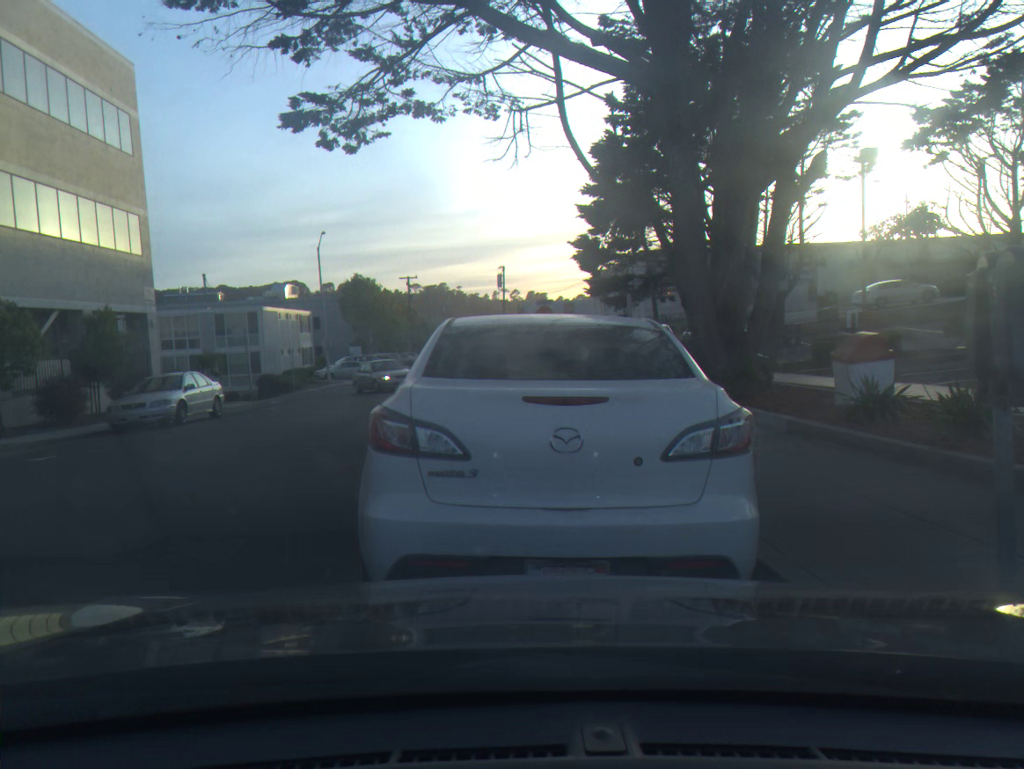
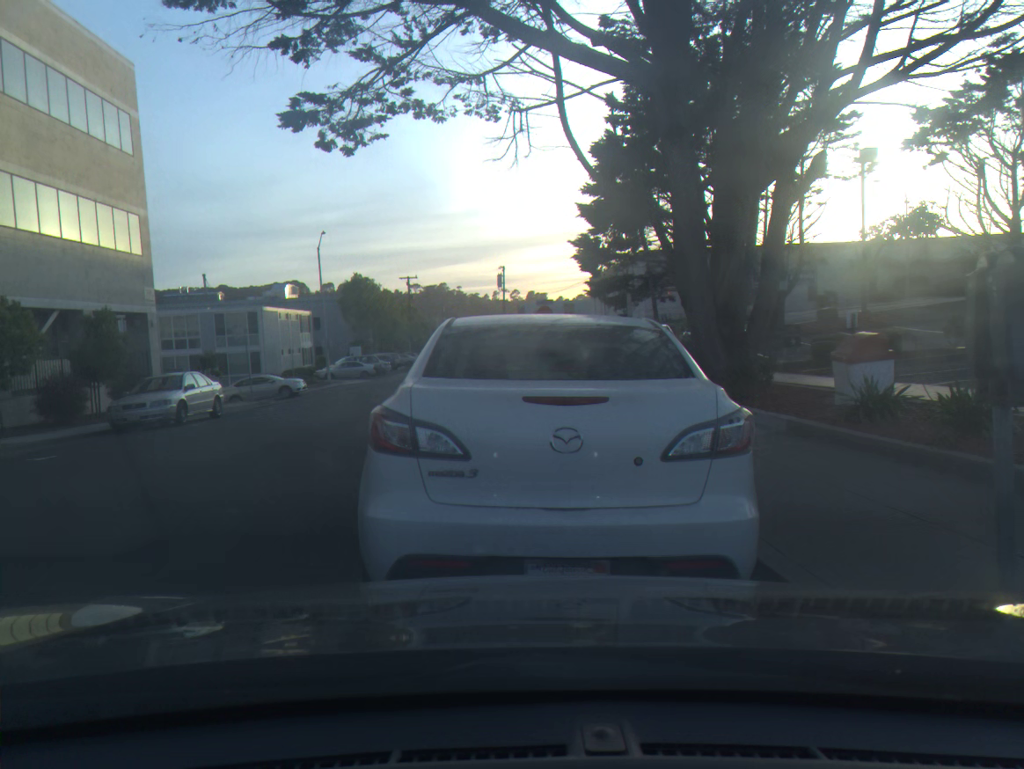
(0.0, 0.0) m; 0°
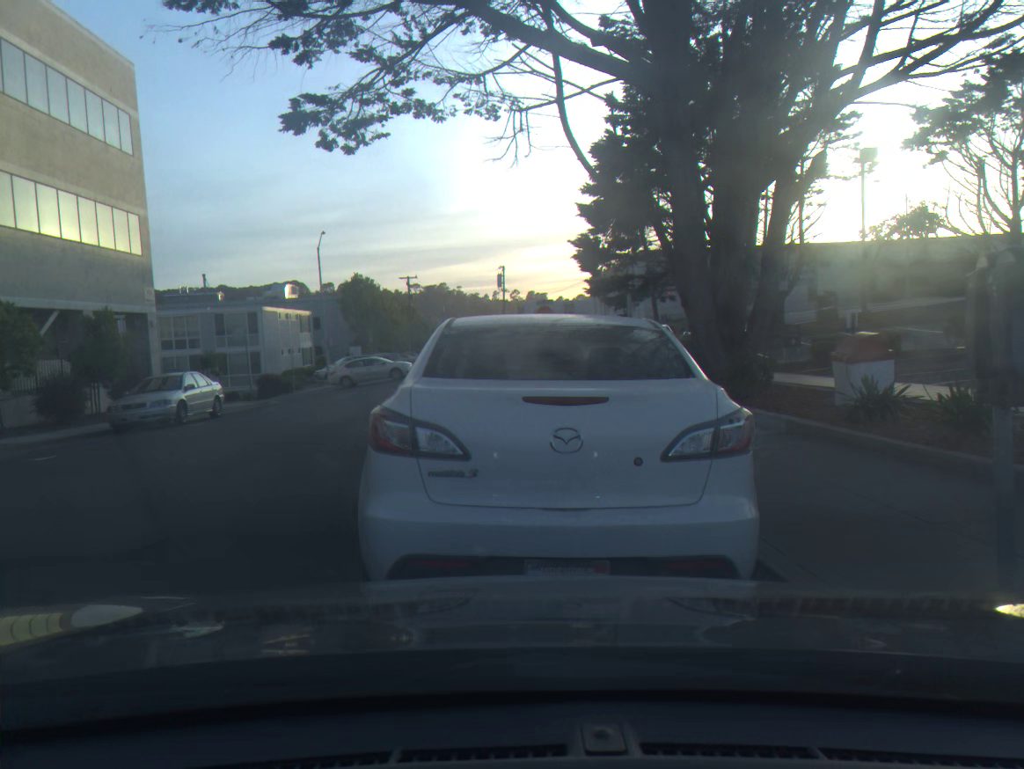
(0.0, 0.0) m; 0°
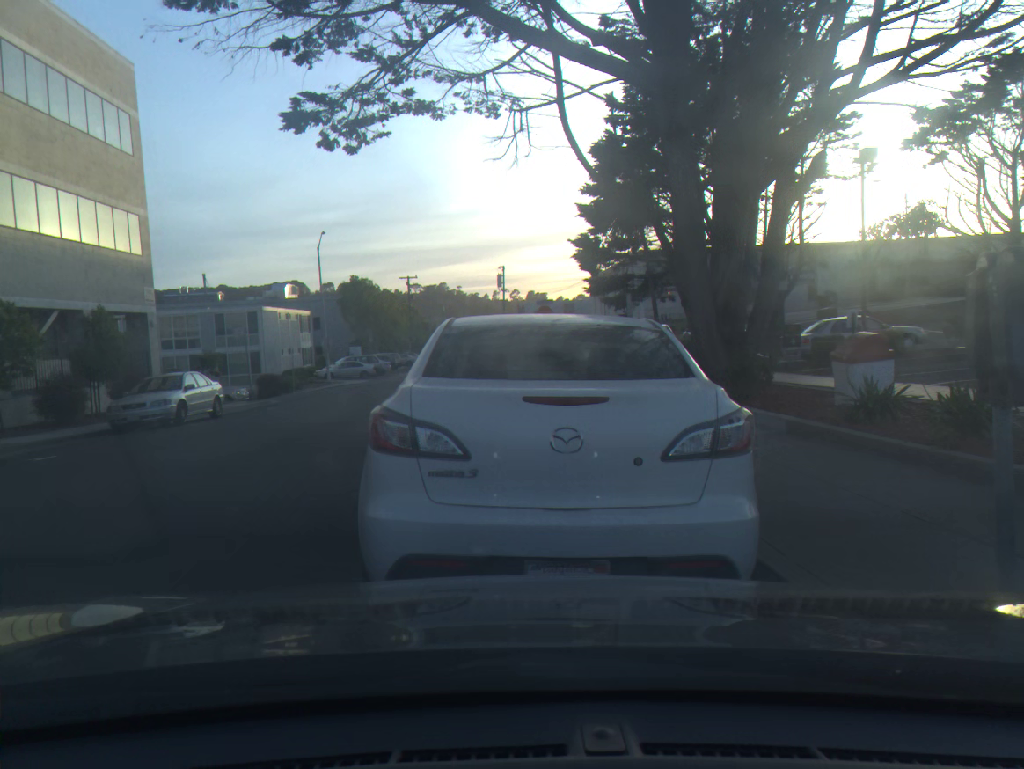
(0.0, 0.0) m; 0°
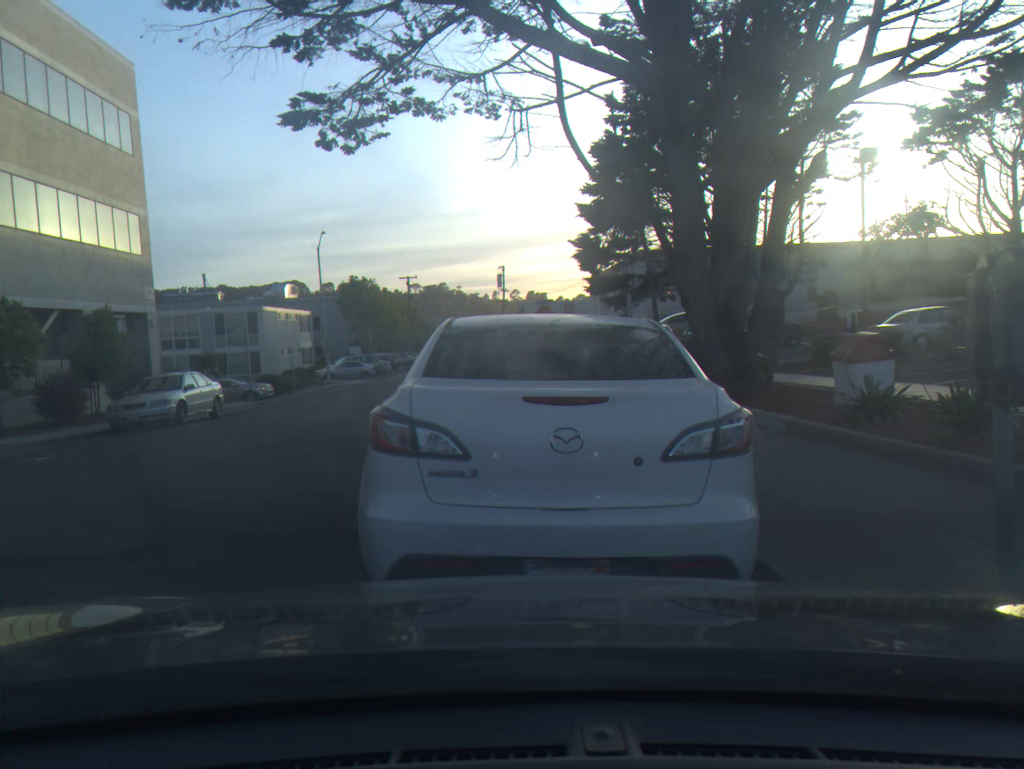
(0.0, 0.0) m; 0°
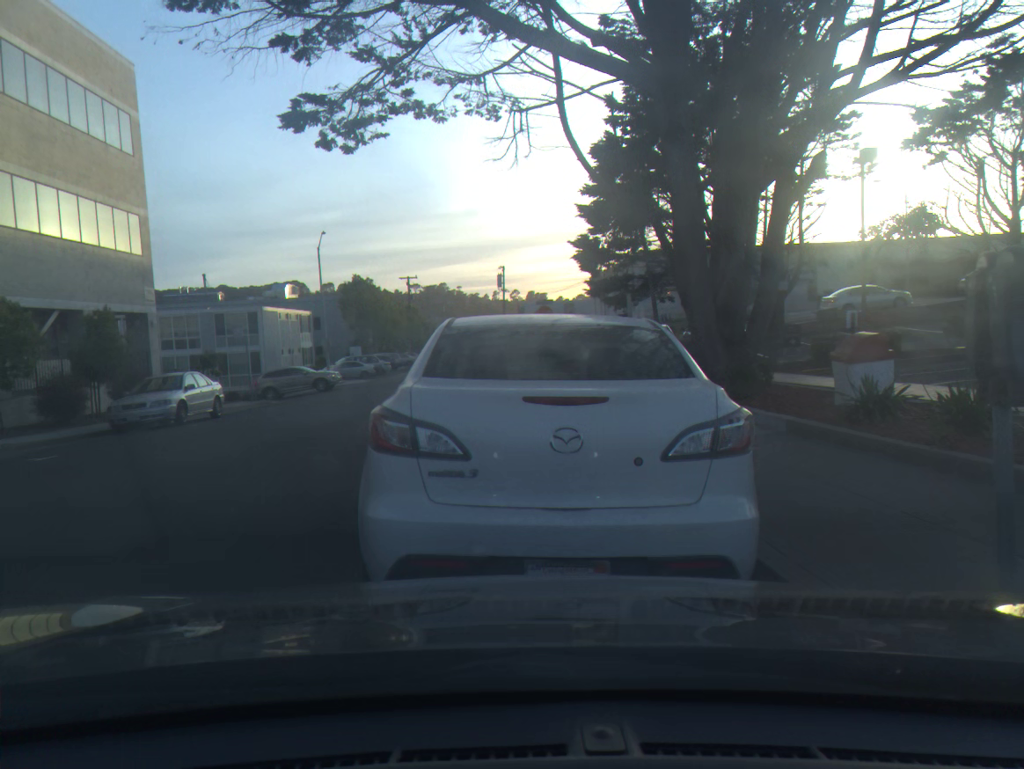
(0.0, 0.0) m; 0°
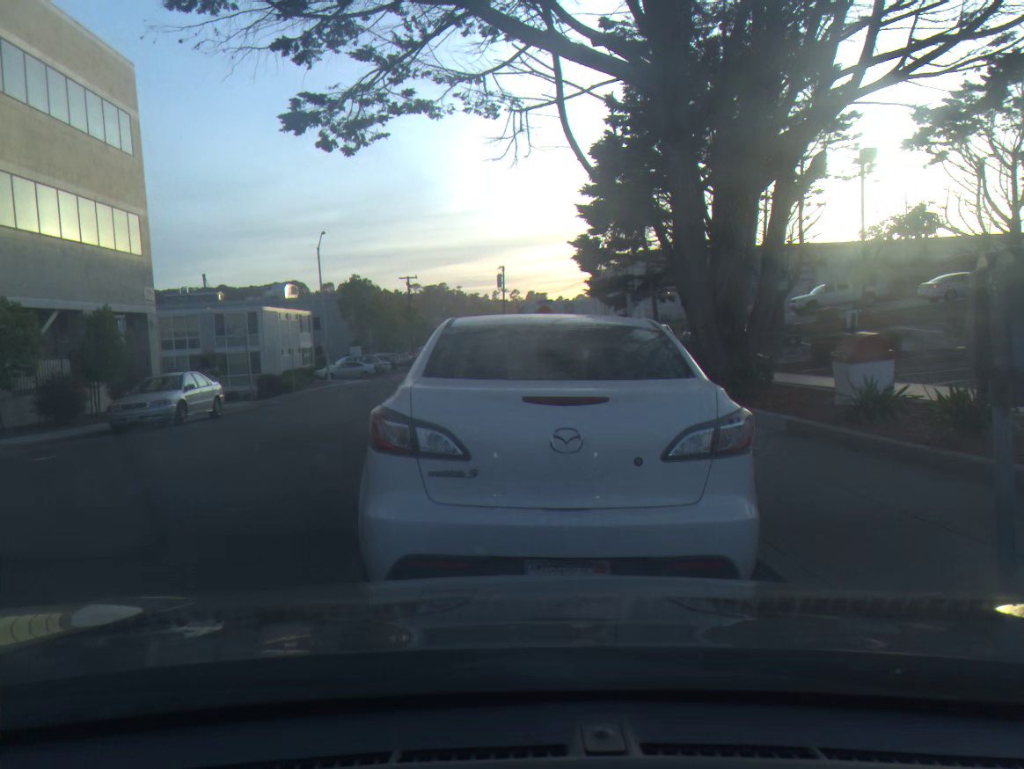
(0.0, 0.0) m; 0°
